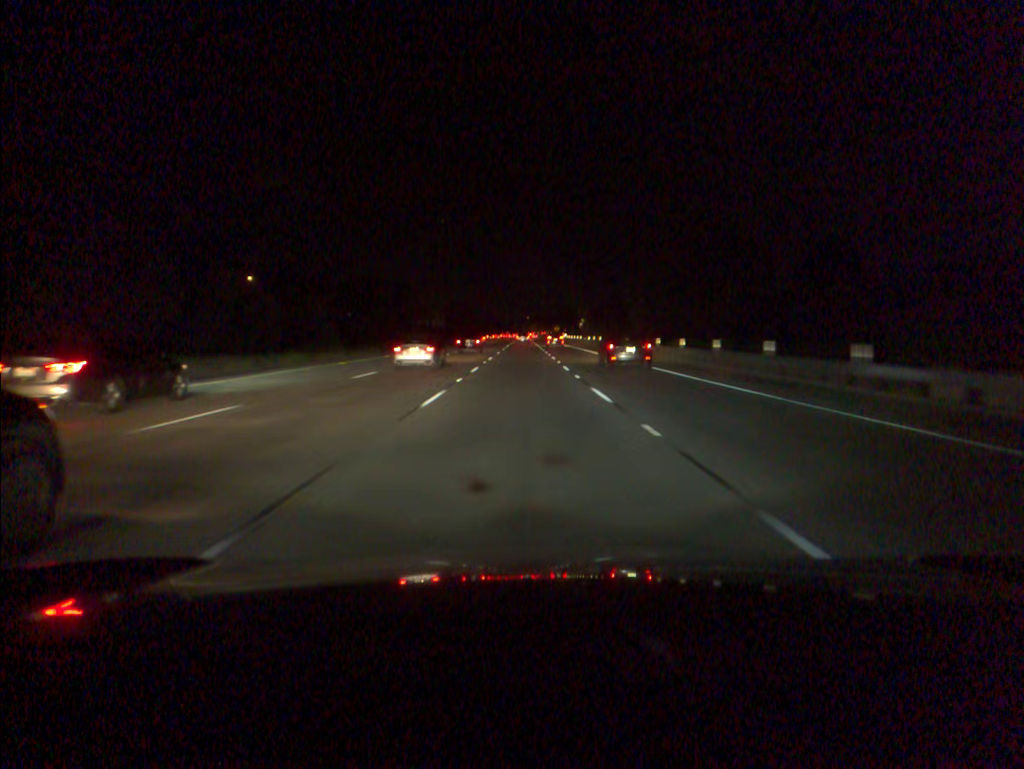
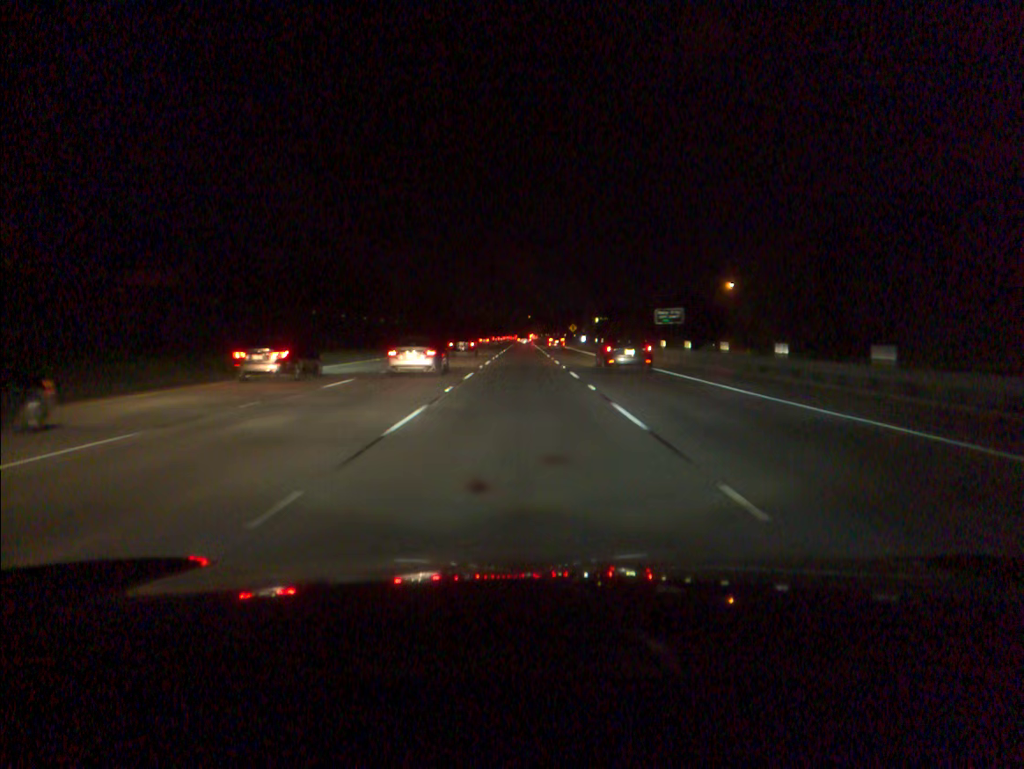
(-0.1, +77.4) m; 0°
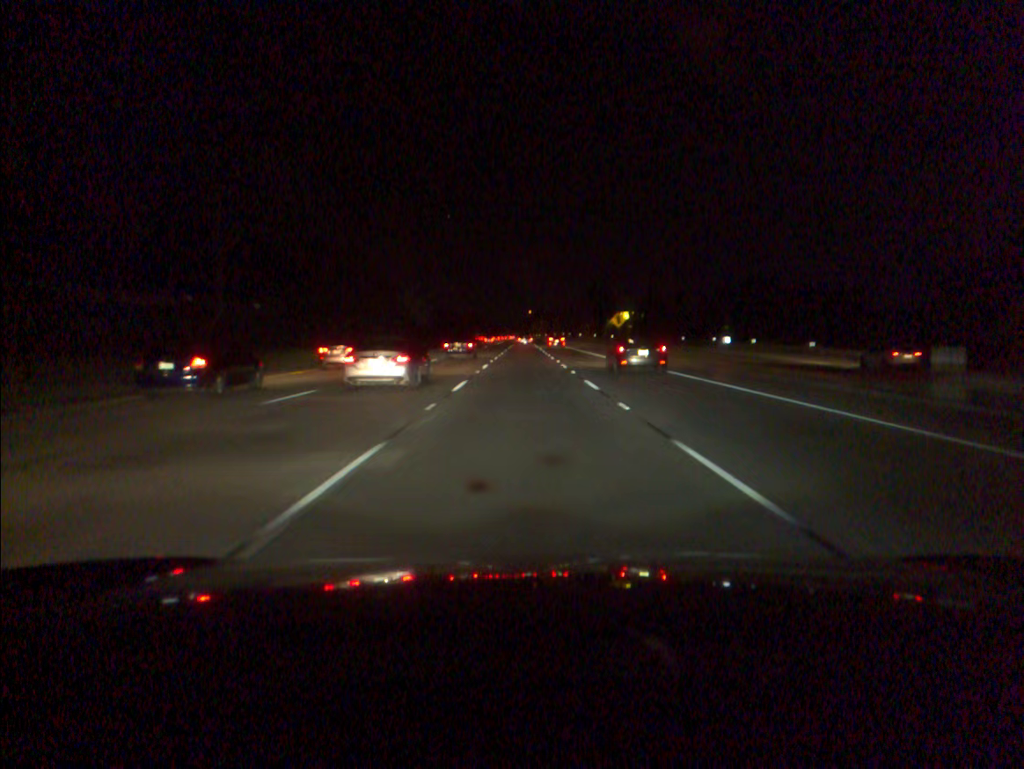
(-0.2, +78.5) m; 0°
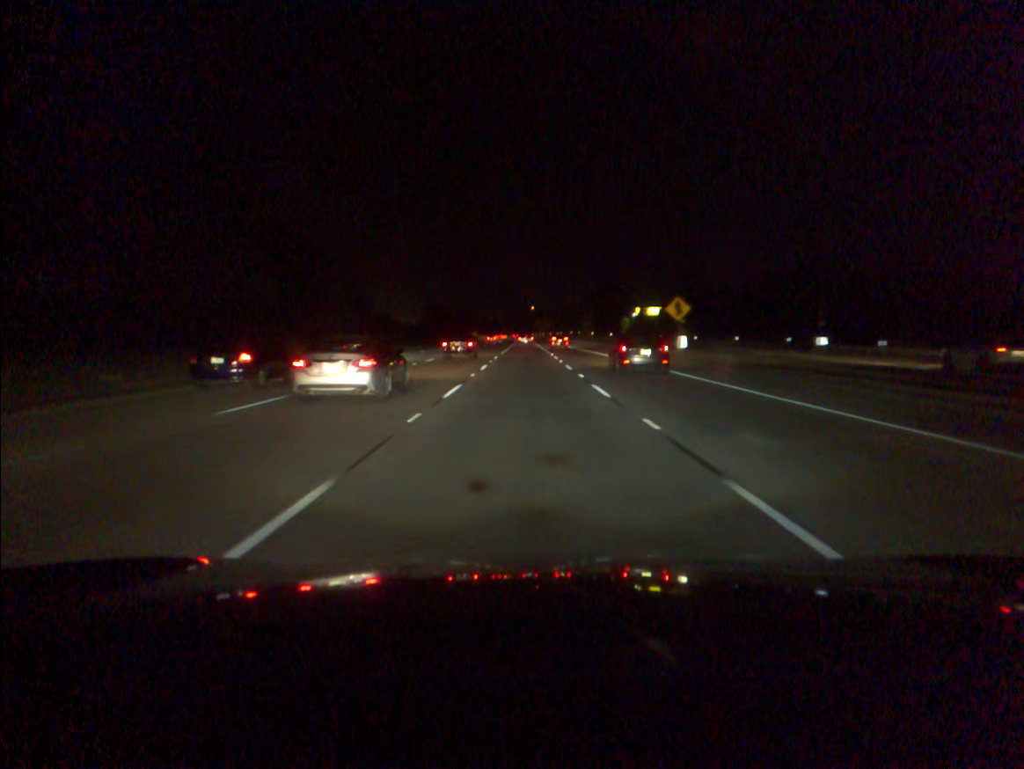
(0.0, +32.0) m; 0°
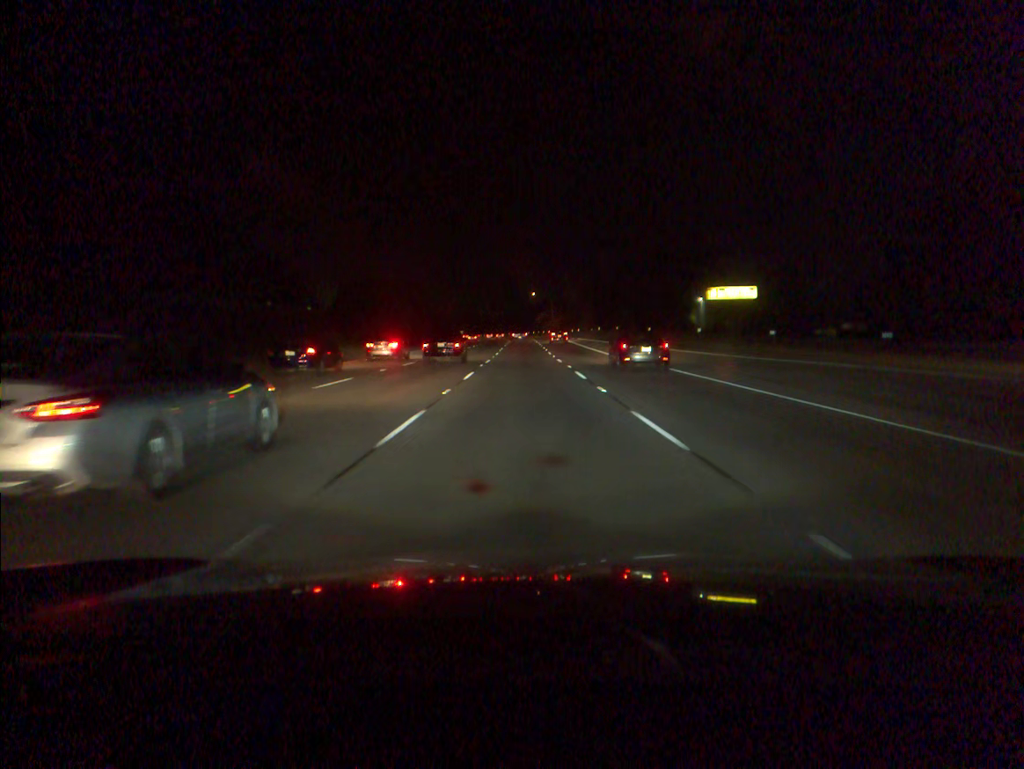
(+0.1, +80.8) m; 0°
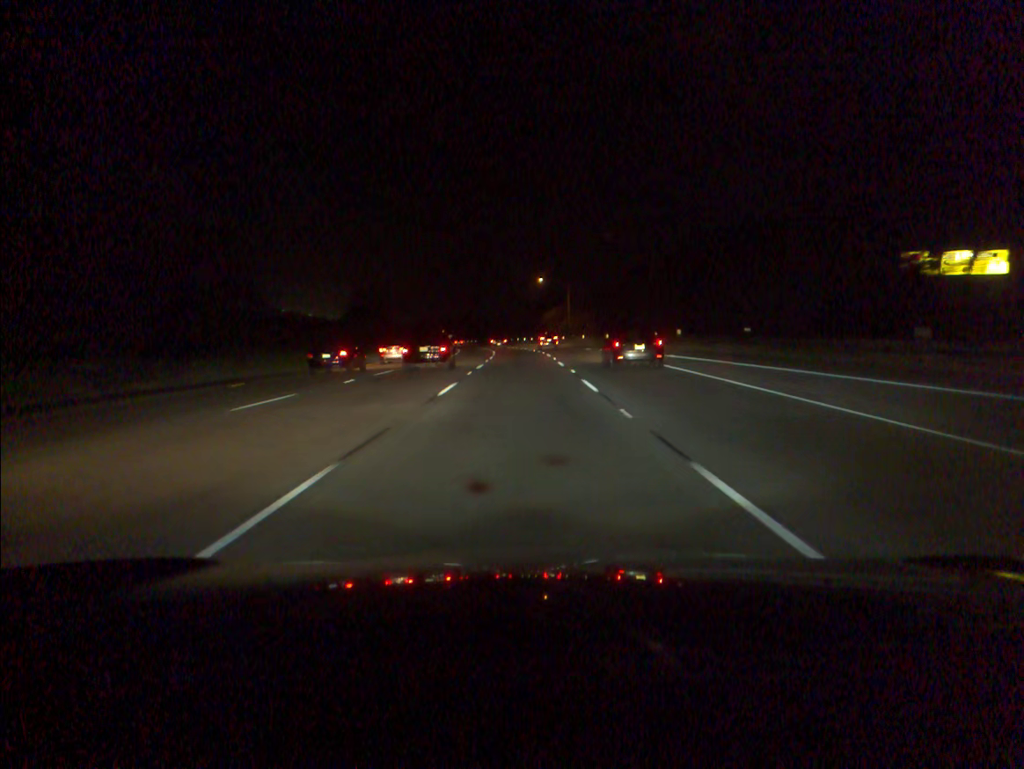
(0.0, +64.2) m; 0°
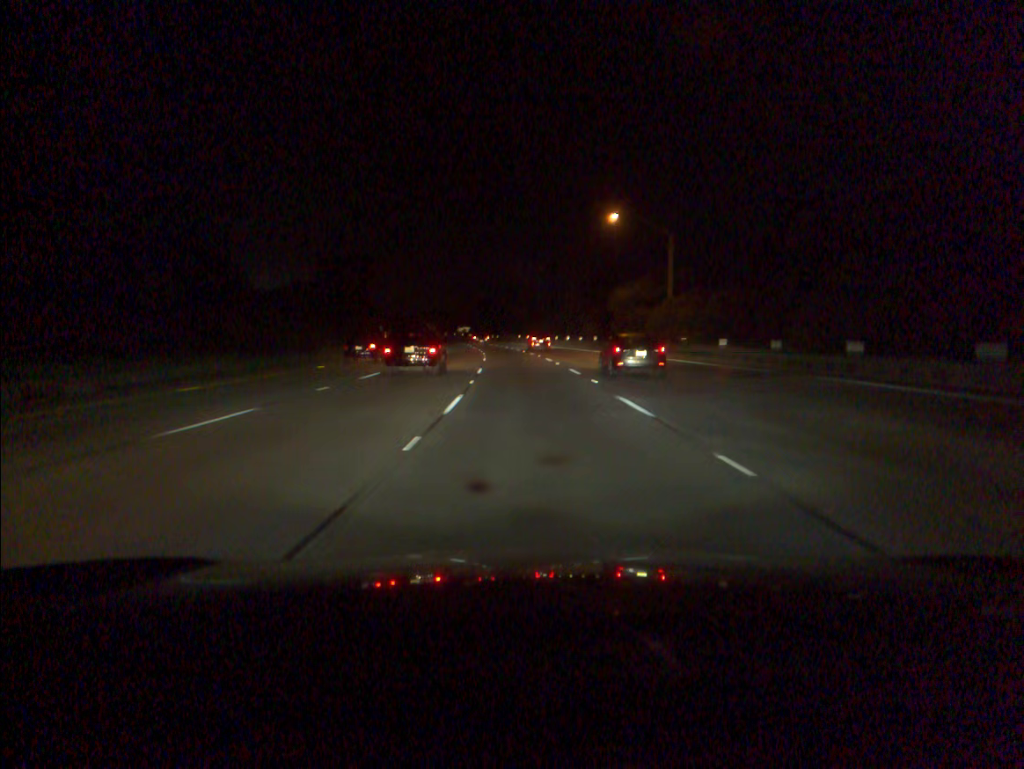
(-0.9, +63.0) m; -3°
